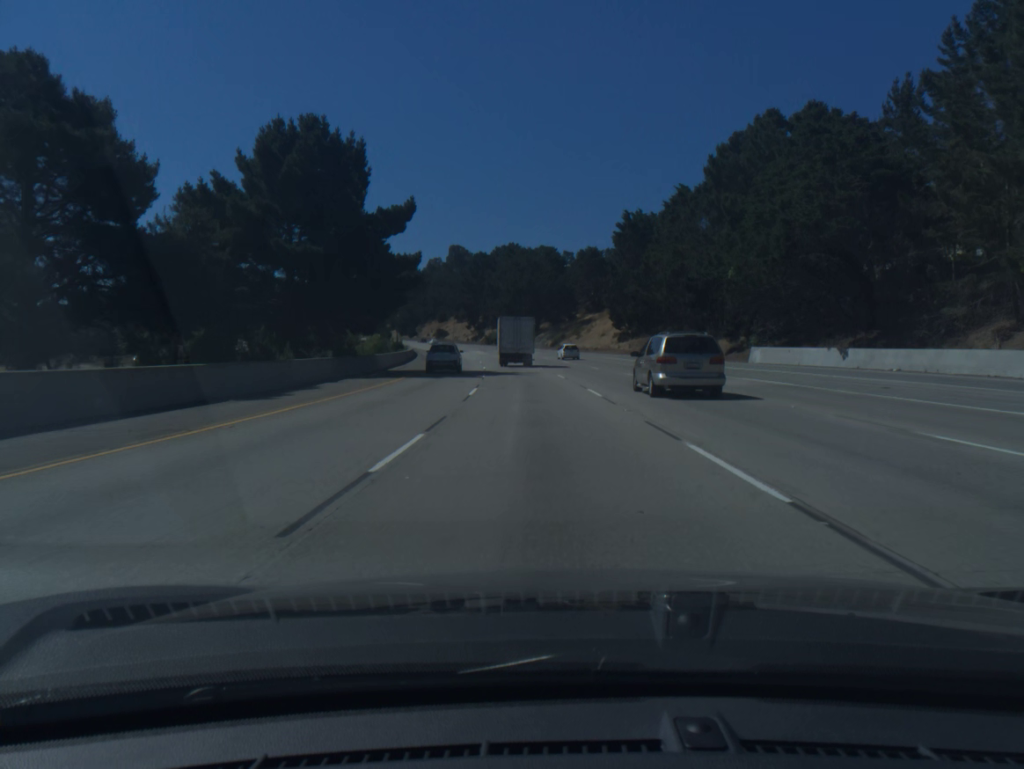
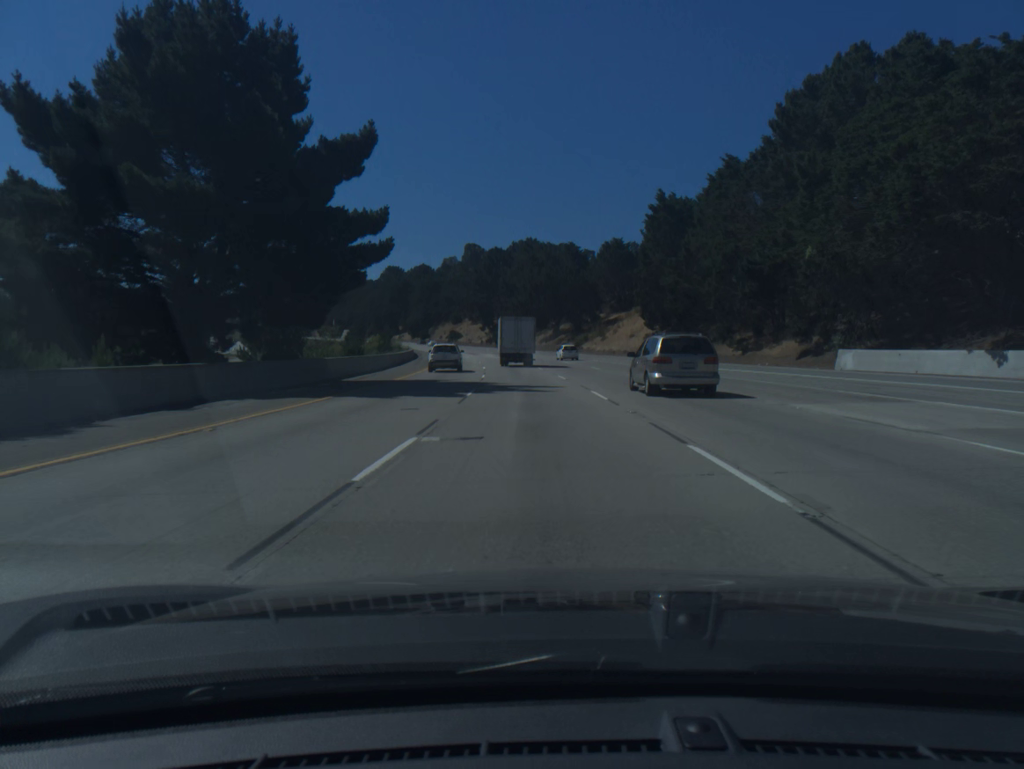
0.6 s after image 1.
(-0.2, +15.3) m; -1°
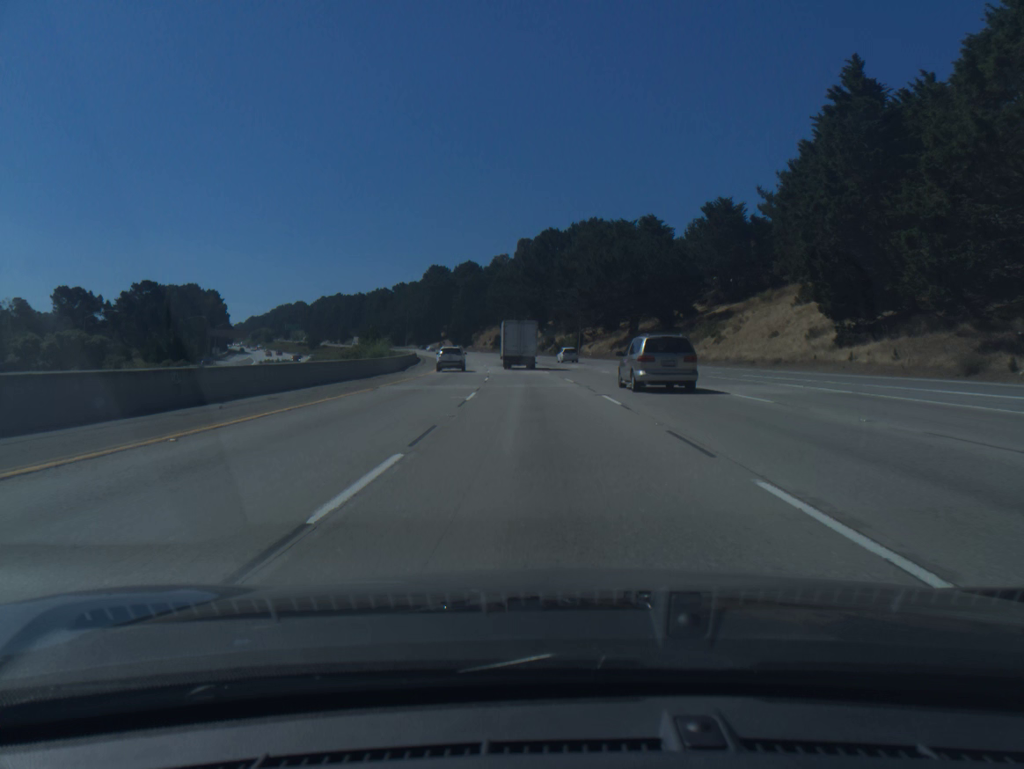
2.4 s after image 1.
(-1.8, +45.6) m; -4°
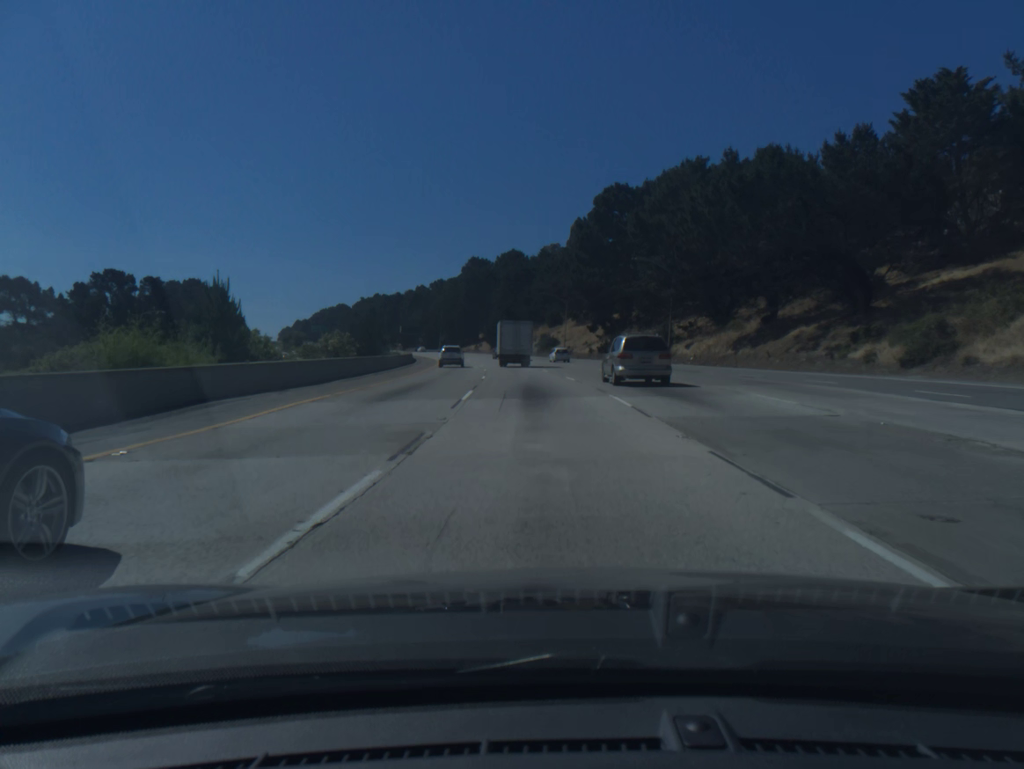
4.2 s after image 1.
(-1.5, +45.4) m; -4°
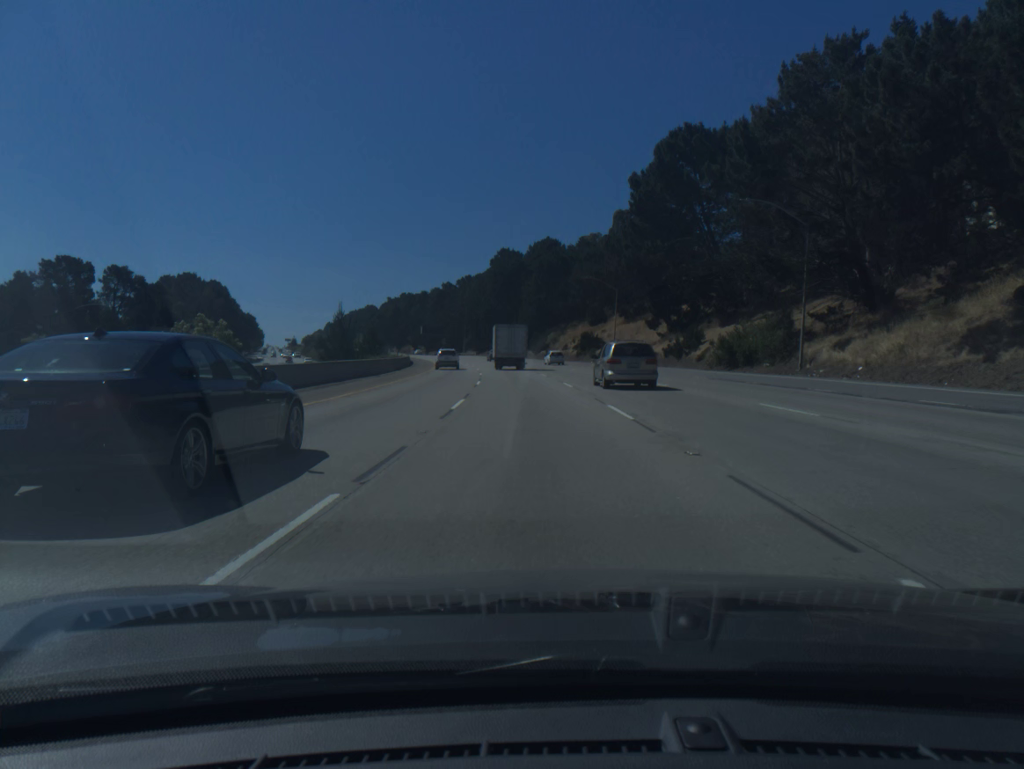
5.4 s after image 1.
(-0.7, +30.4) m; -3°
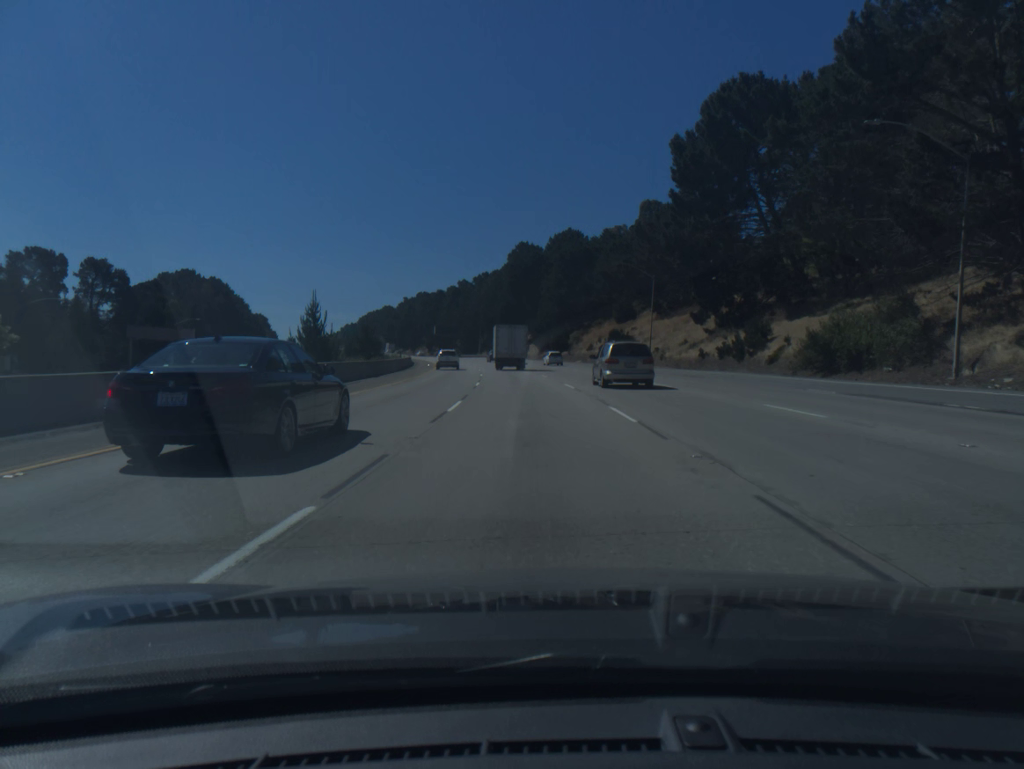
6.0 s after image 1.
(-0.2, +15.2) m; -1°
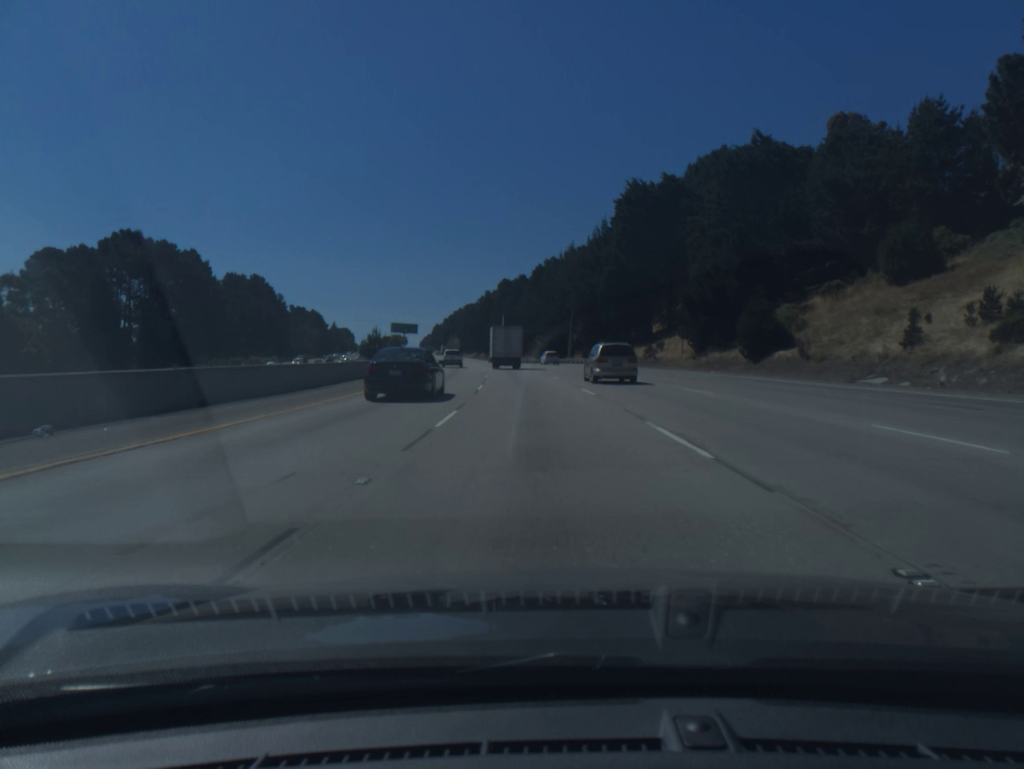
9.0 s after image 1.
(-5.0, +77.2) m; -7°
